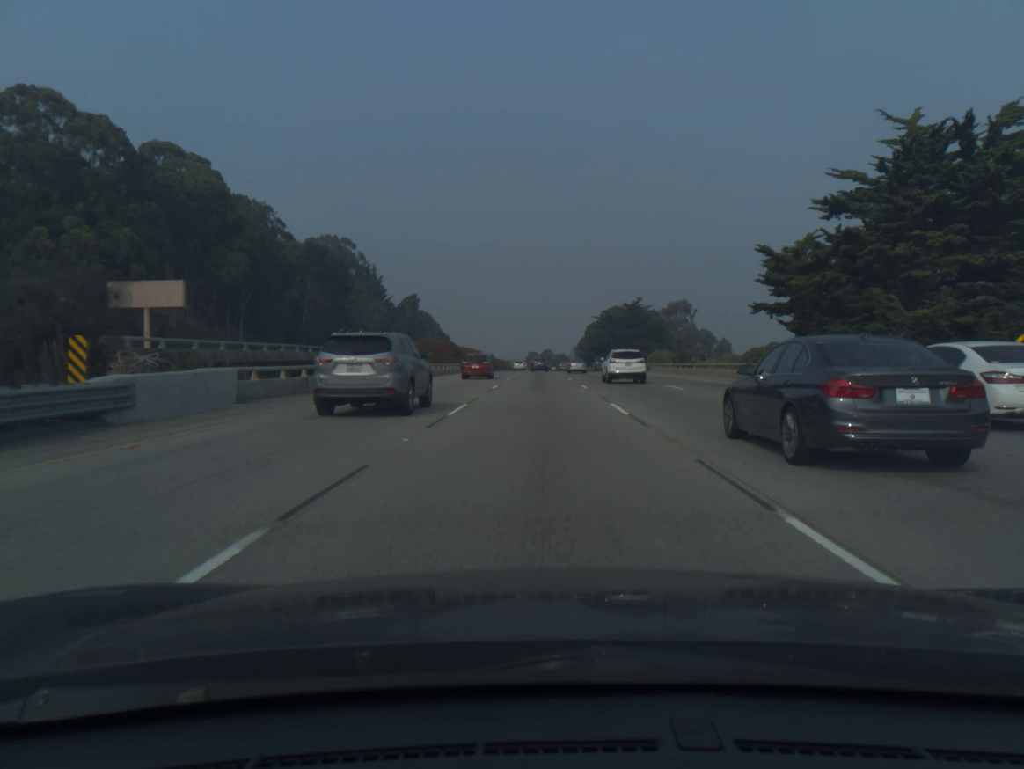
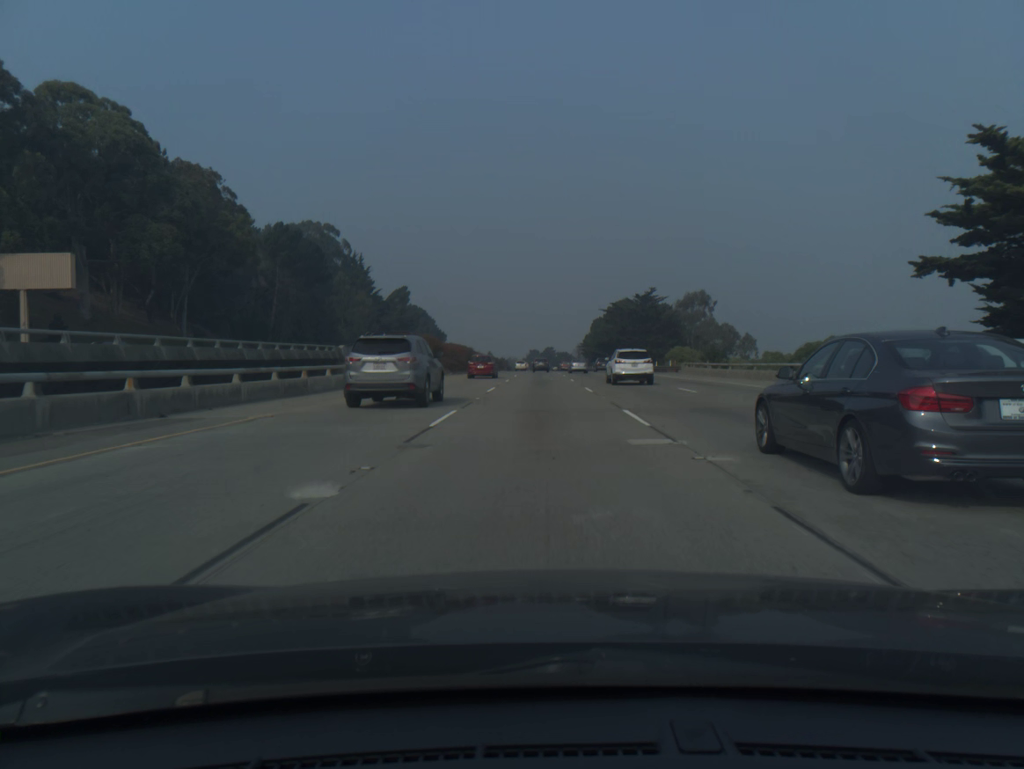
(0.0, +17.4) m; 0°
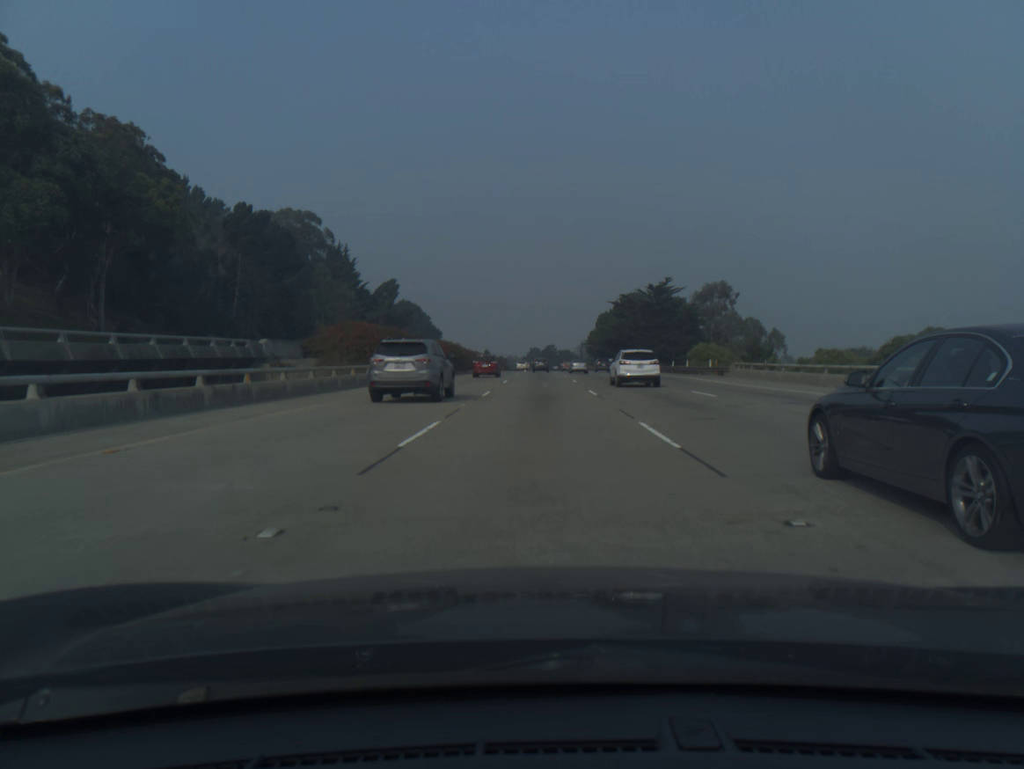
(0.0, +17.5) m; 0°
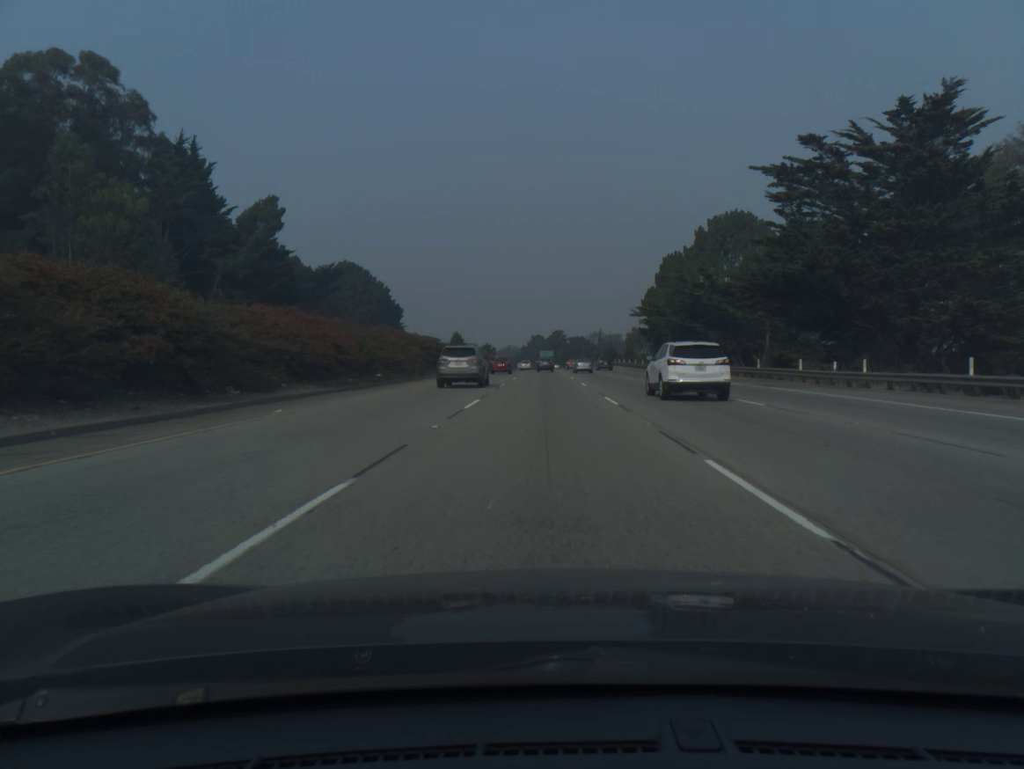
(-0.4, +89.7) m; 0°
